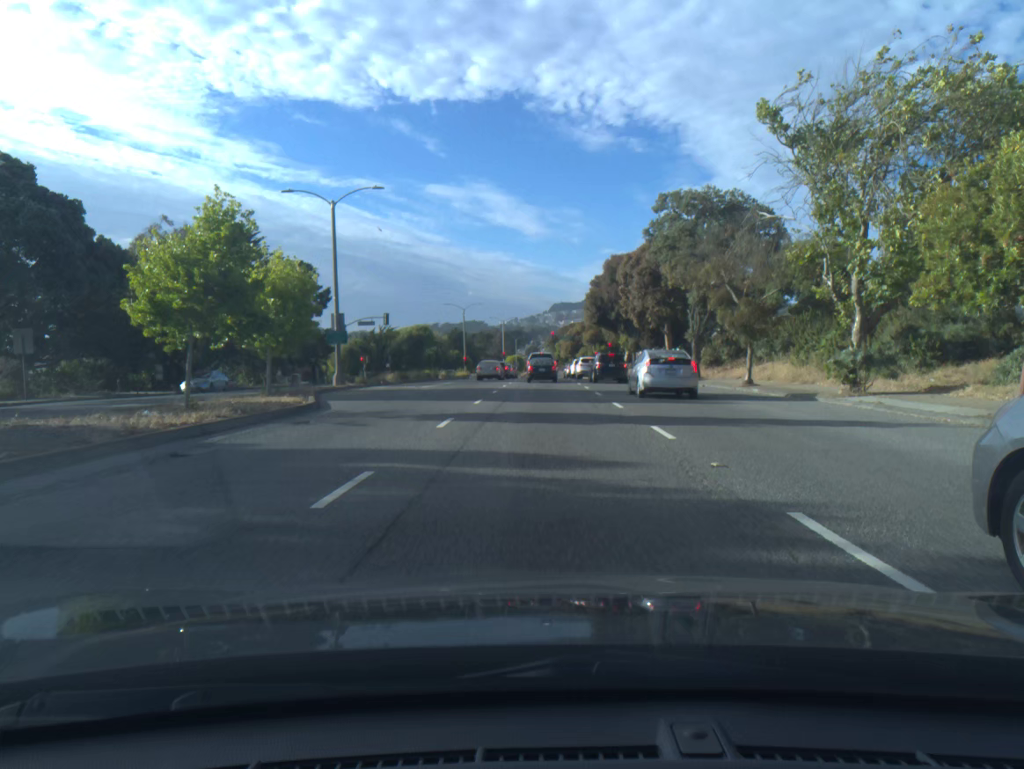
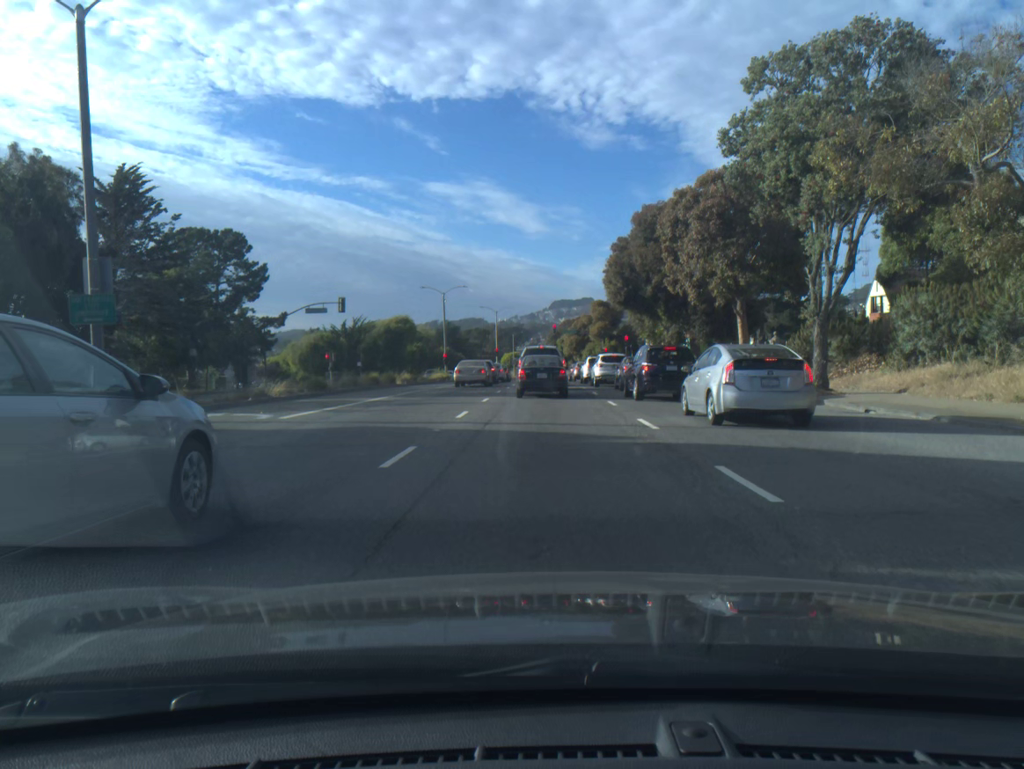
(0.0, +19.7) m; 0°
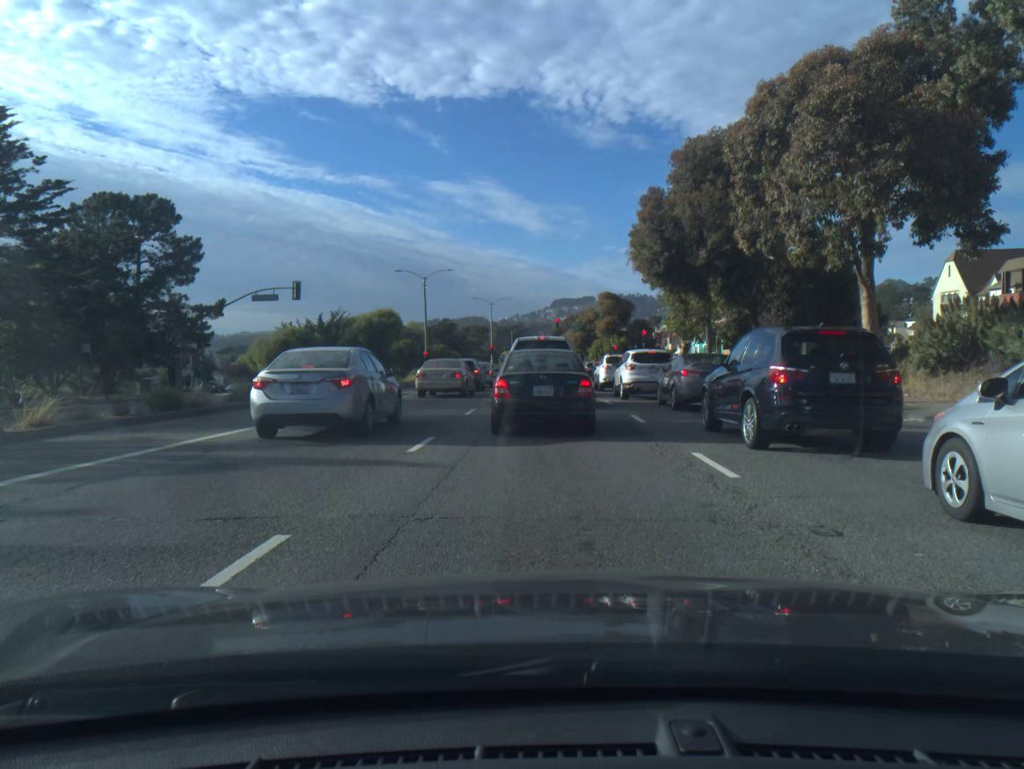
(0.0, +13.0) m; 0°
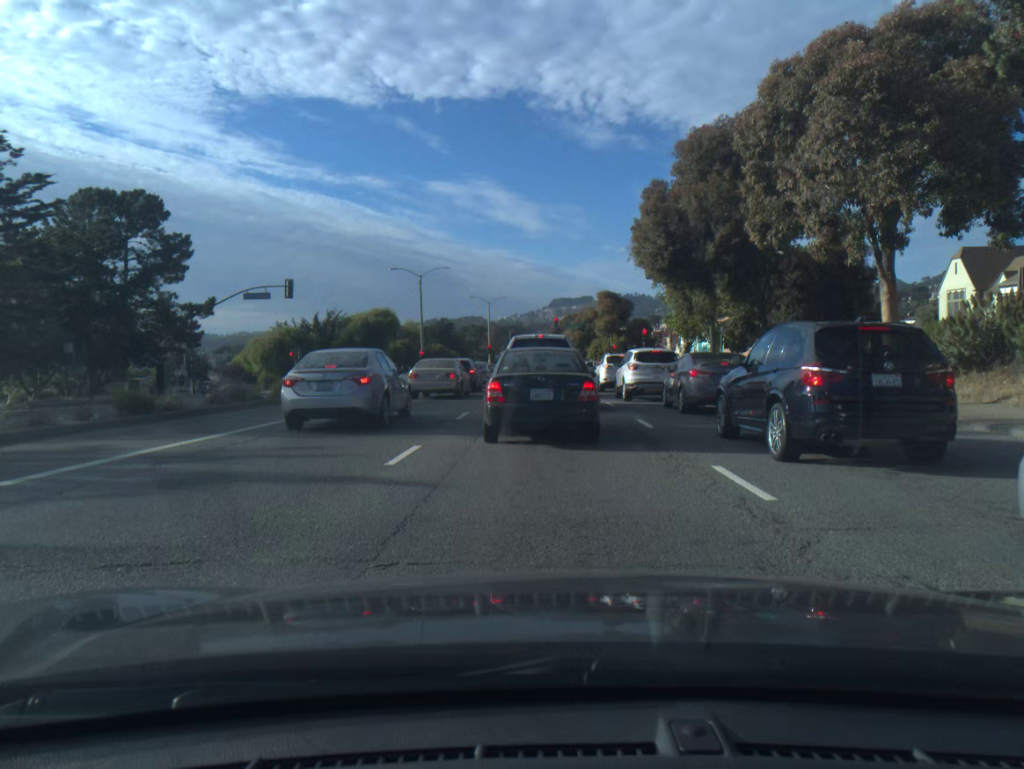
(0.0, +1.4) m; 0°
